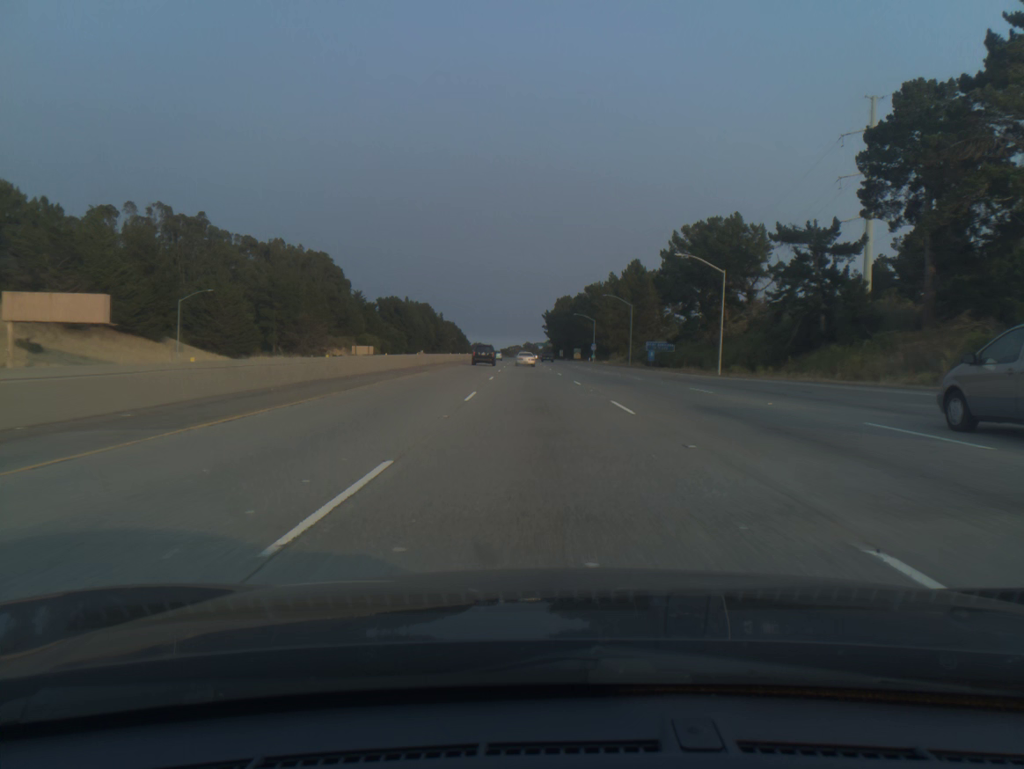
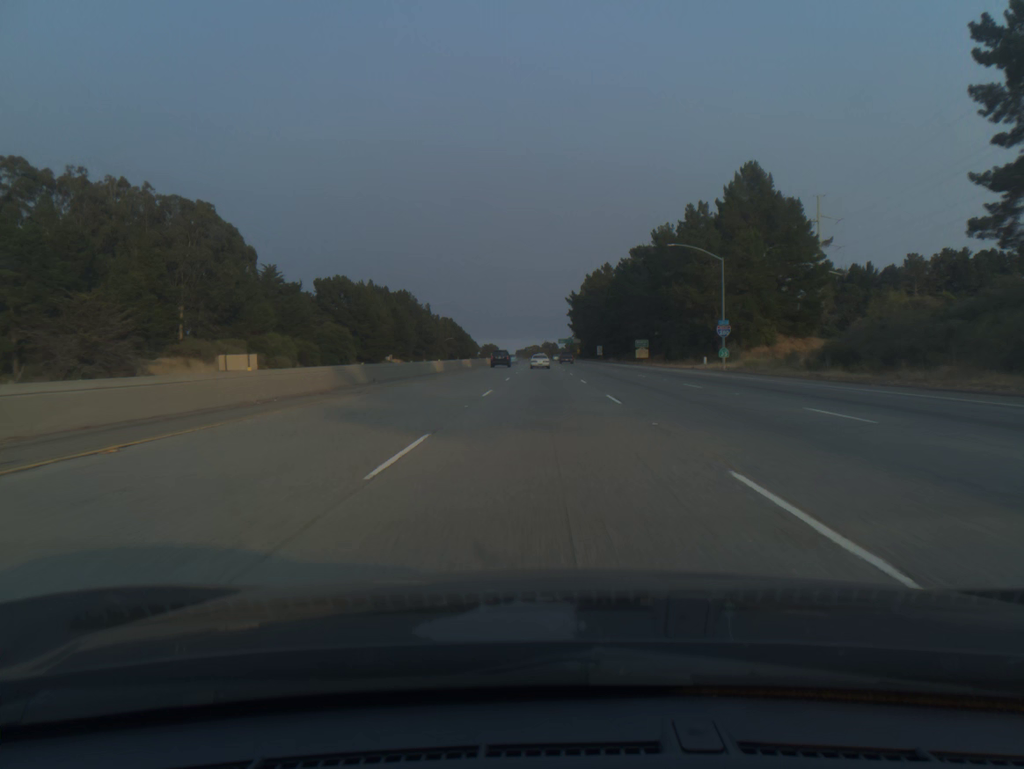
(-2.5, +98.7) m; -1°
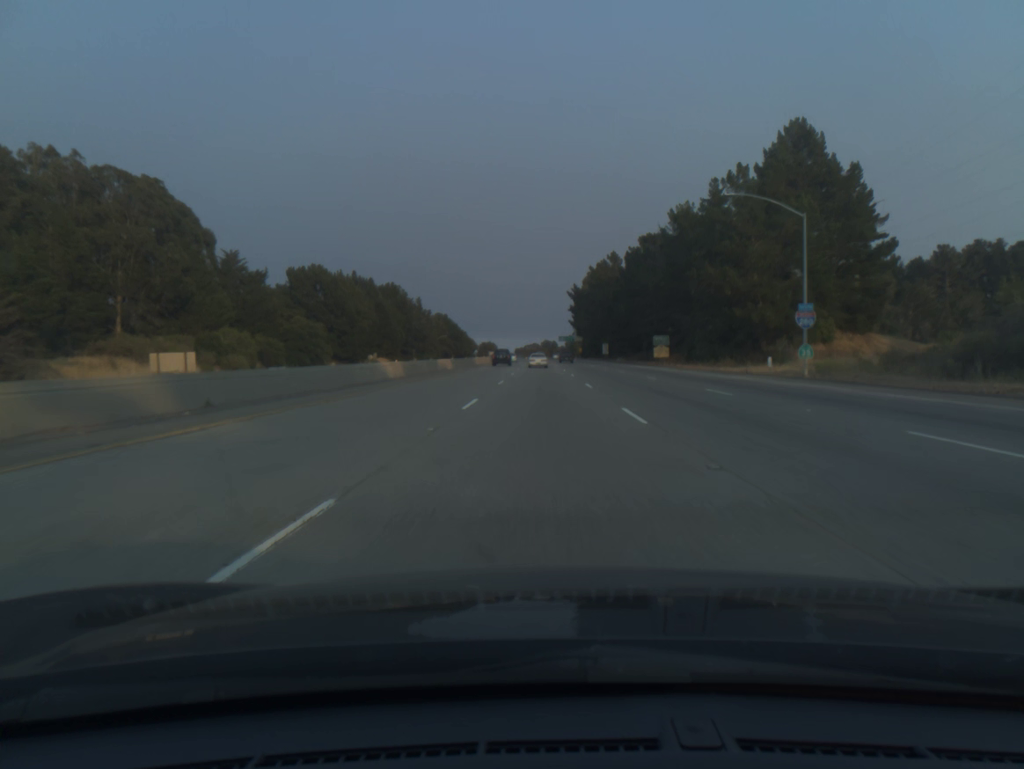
(0.0, +19.7) m; 0°
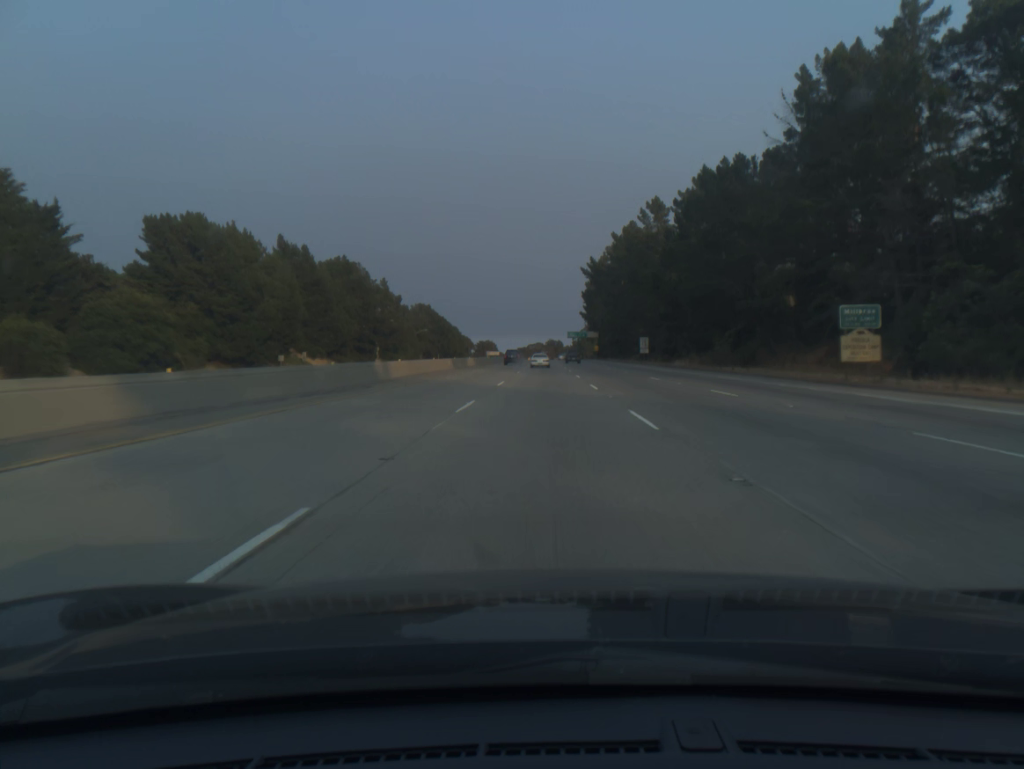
(-0.1, +59.1) m; 0°
